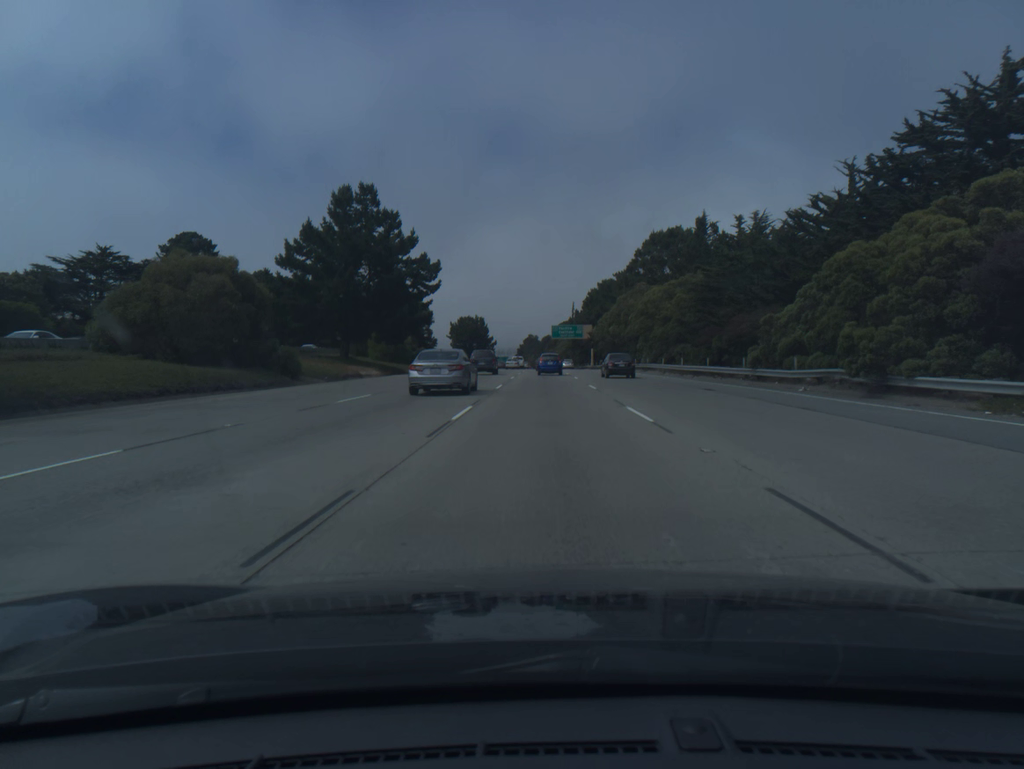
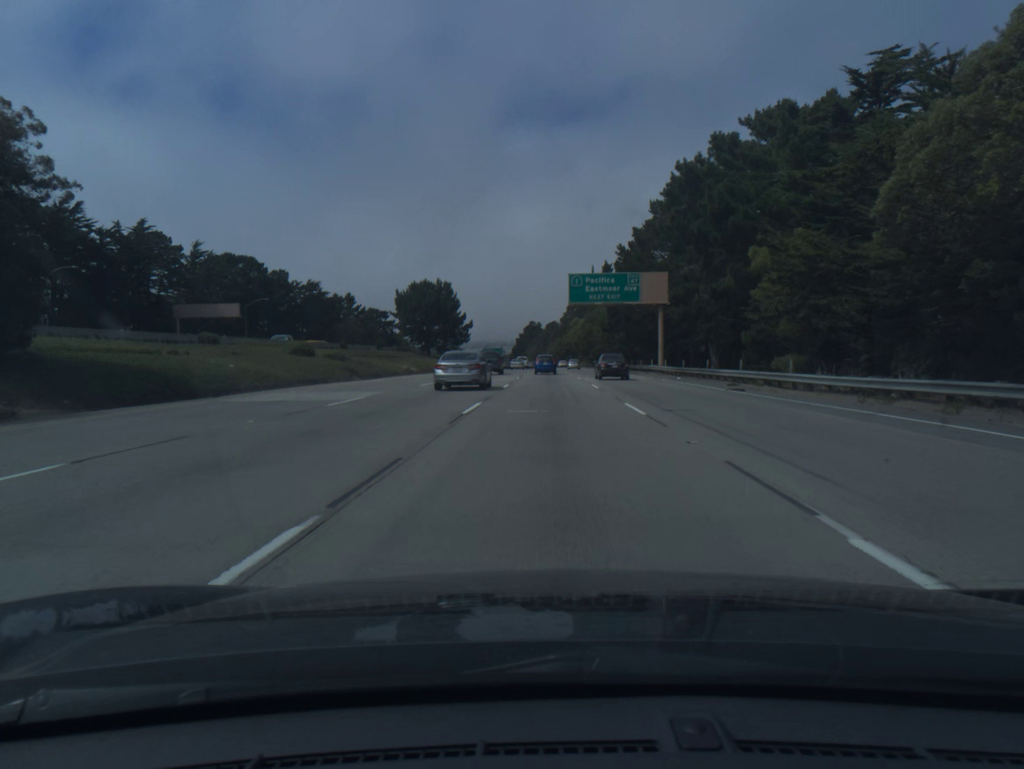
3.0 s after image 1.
(-0.1, +85.9) m; 0°
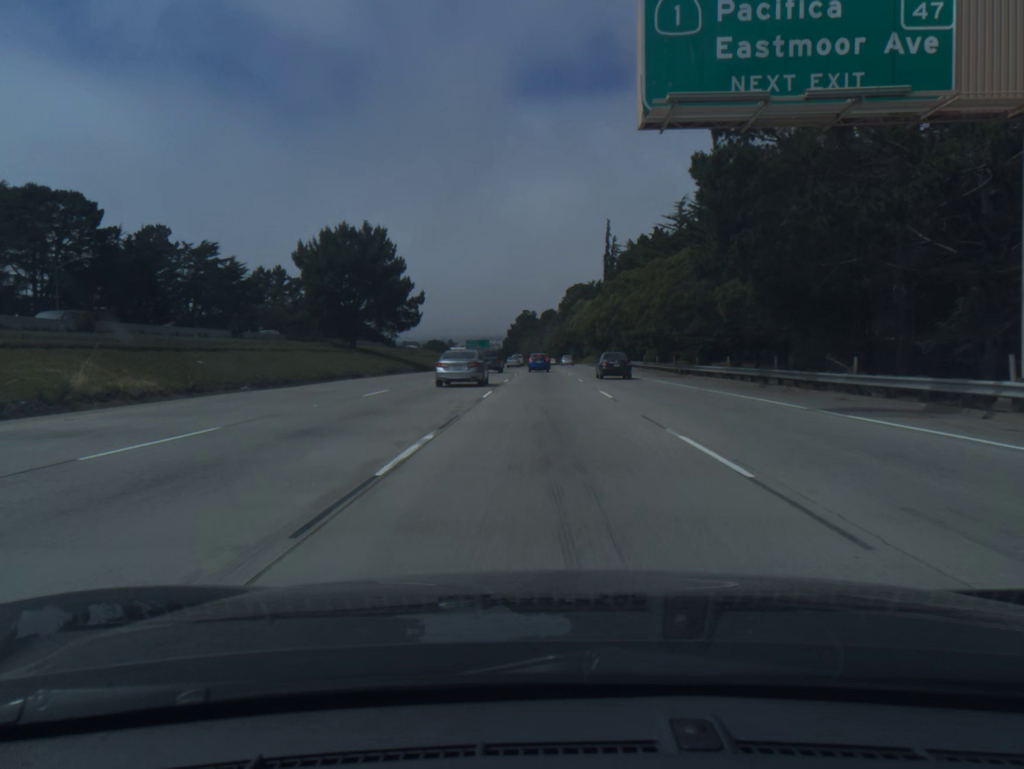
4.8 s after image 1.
(+0.1, +52.3) m; 0°
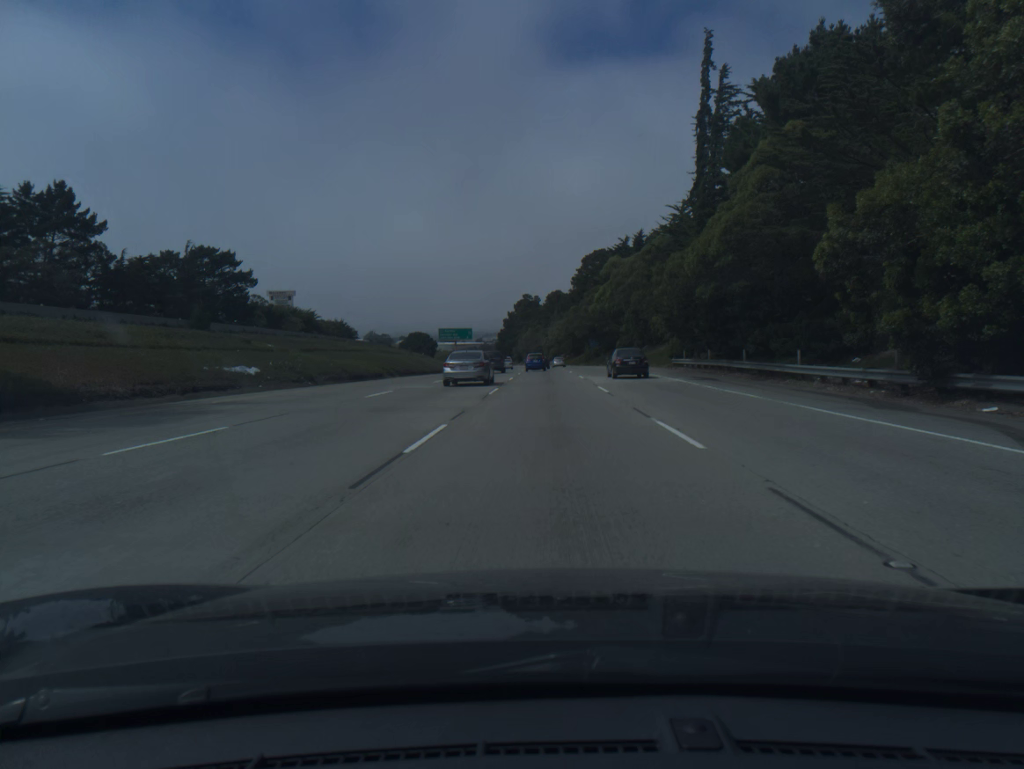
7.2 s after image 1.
(-0.2, +71.2) m; 0°
